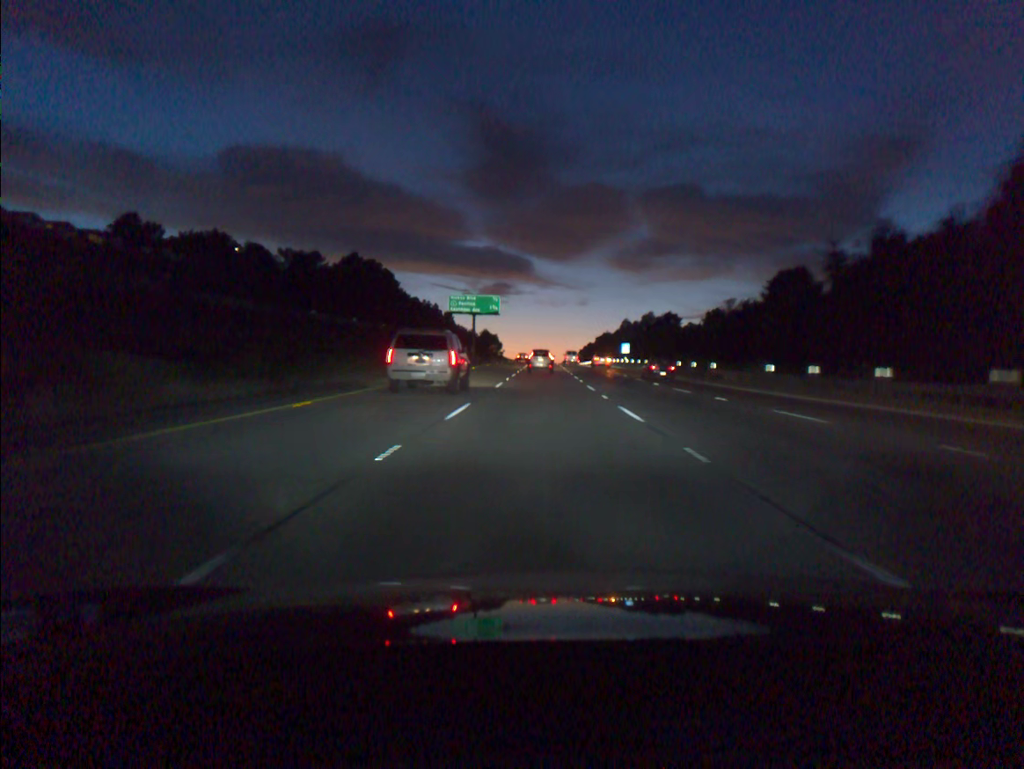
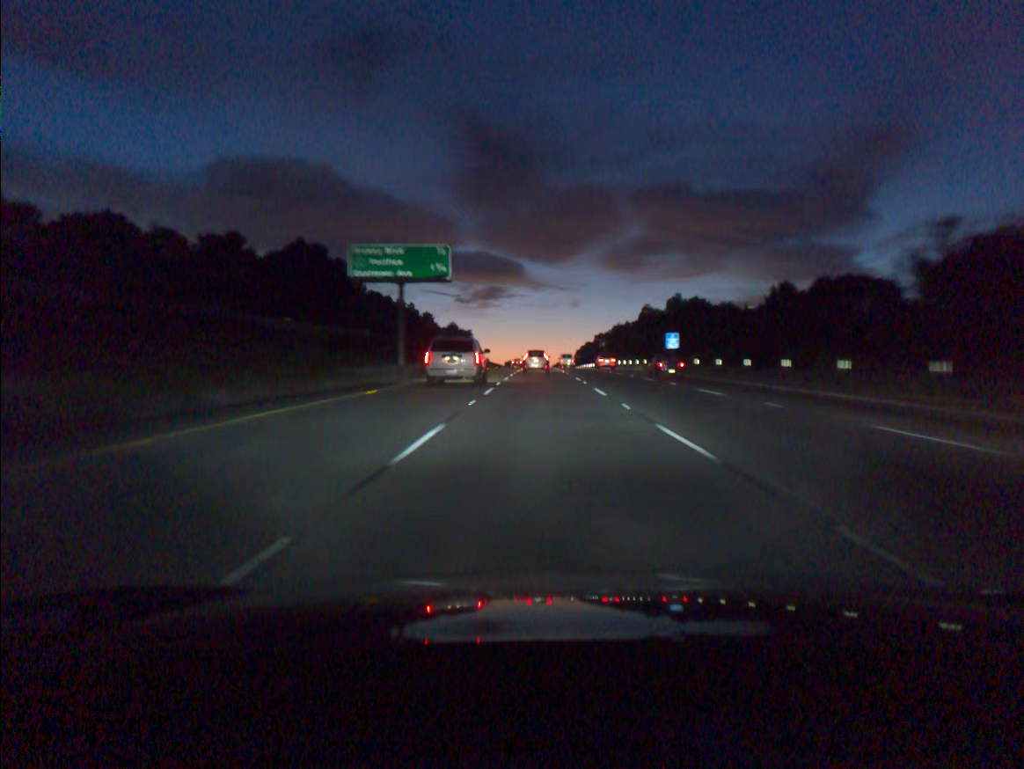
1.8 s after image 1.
(0.0, +49.4) m; 0°
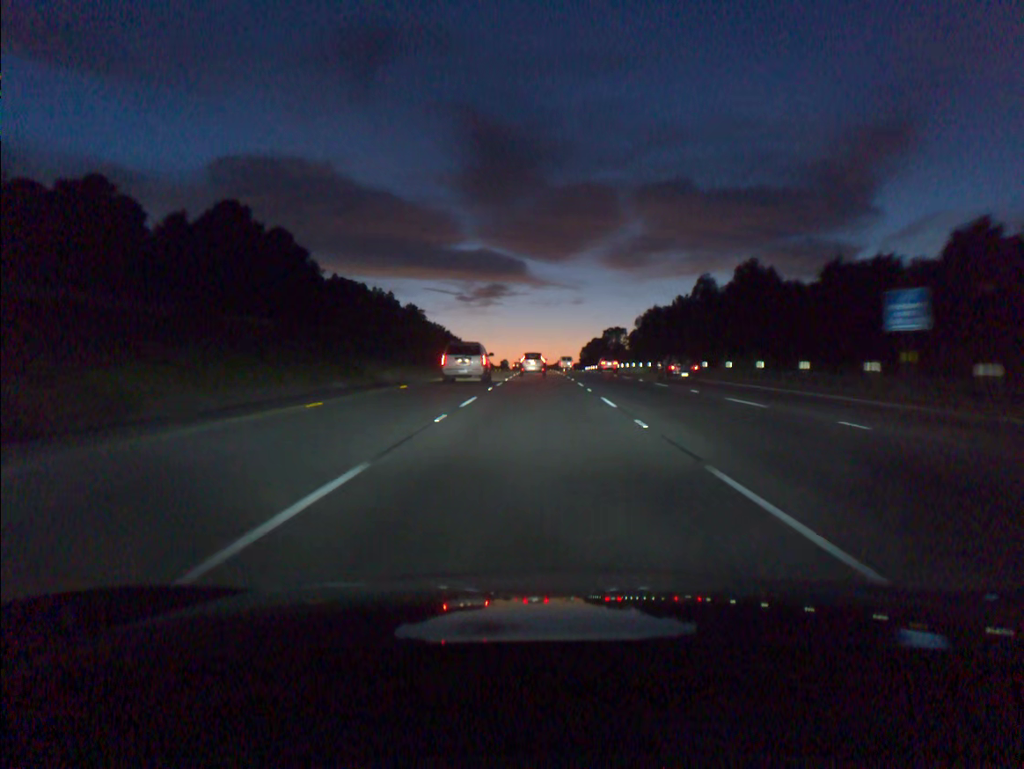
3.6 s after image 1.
(+0.1, +48.8) m; 0°
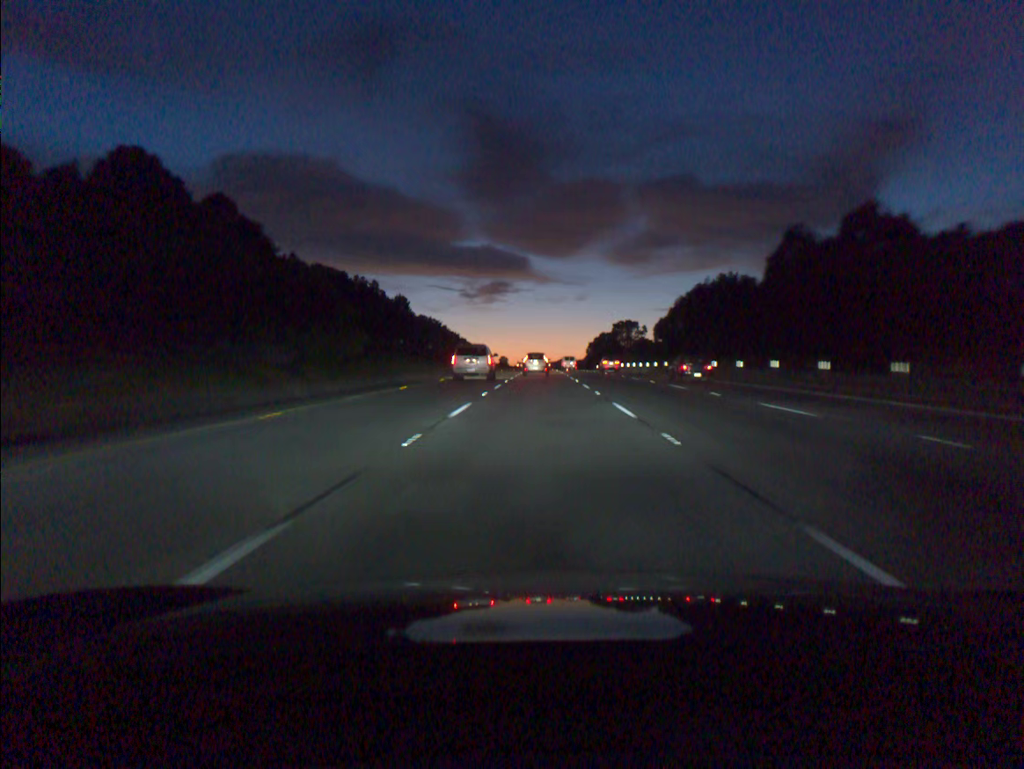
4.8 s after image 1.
(-0.1, +32.3) m; 0°
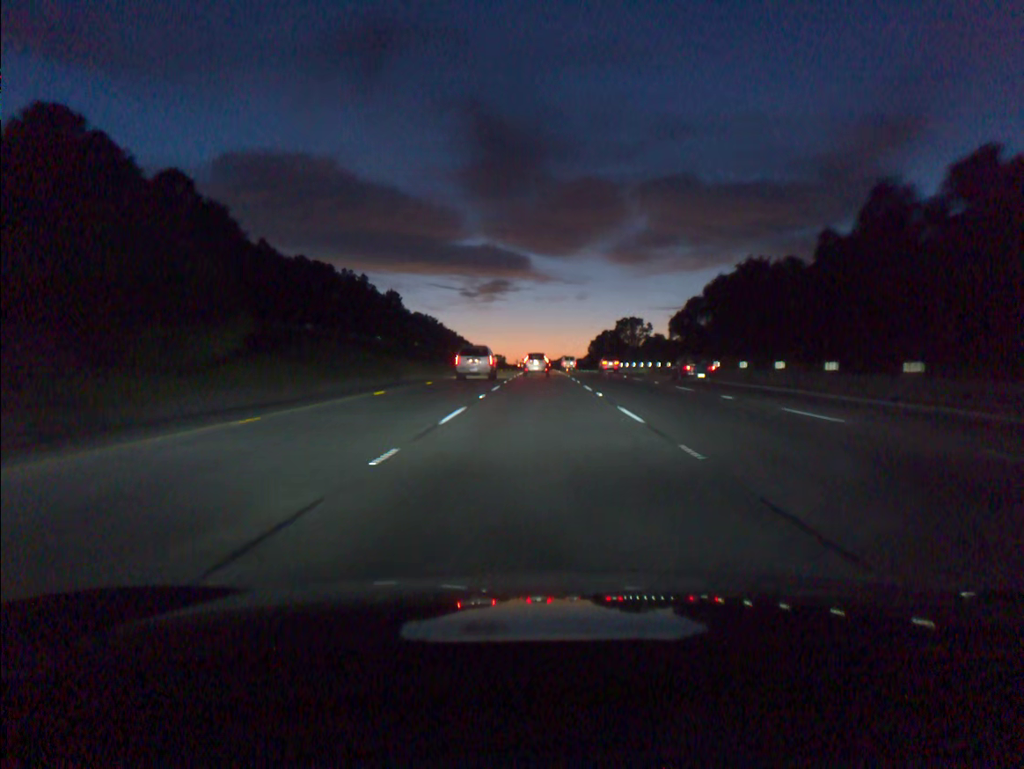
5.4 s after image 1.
(0.0, +16.1) m; 0°
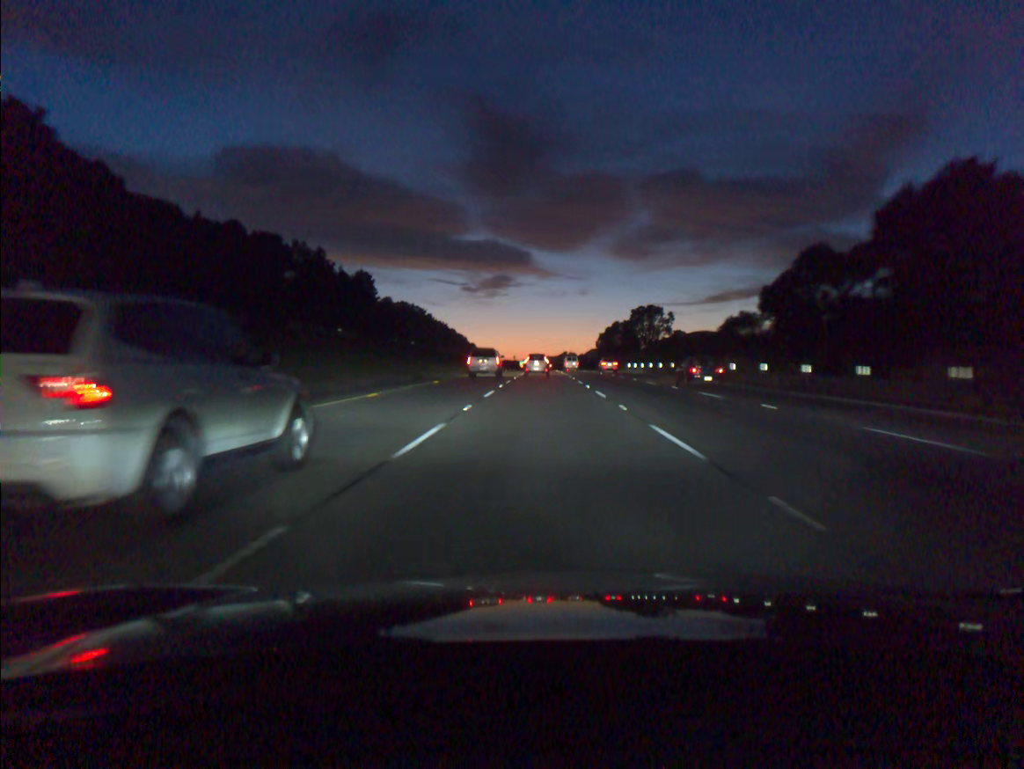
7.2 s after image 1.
(-0.1, +48.3) m; 0°
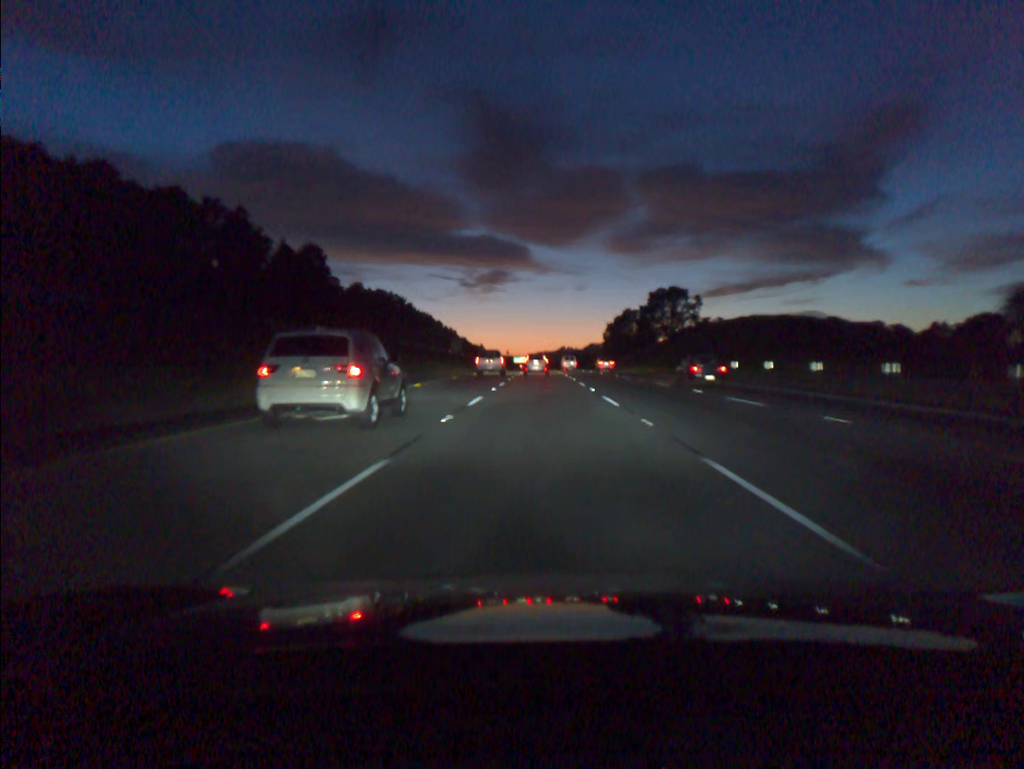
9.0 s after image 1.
(+0.1, +48.5) m; 0°
